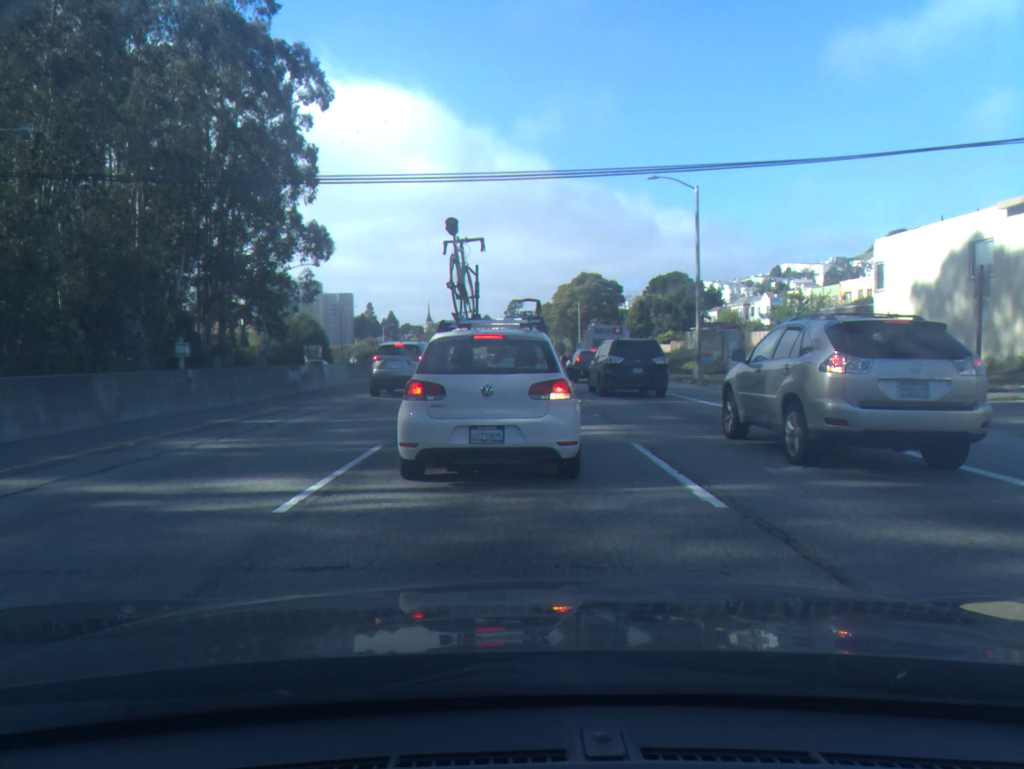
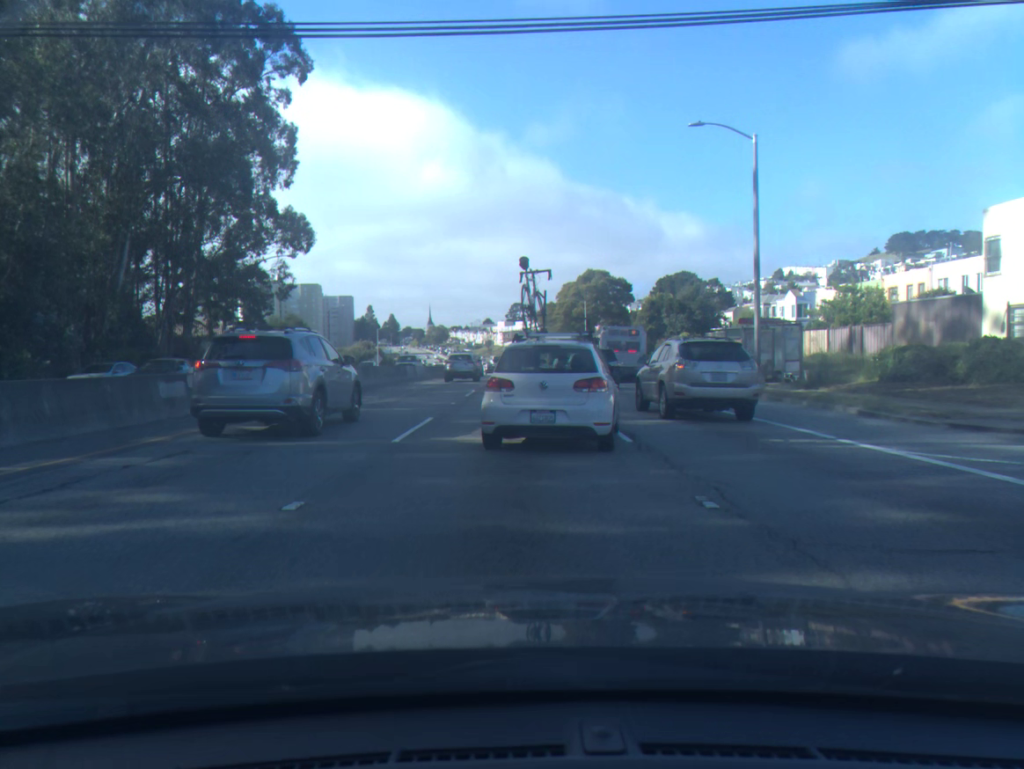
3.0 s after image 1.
(-0.1, +9.4) m; -1°
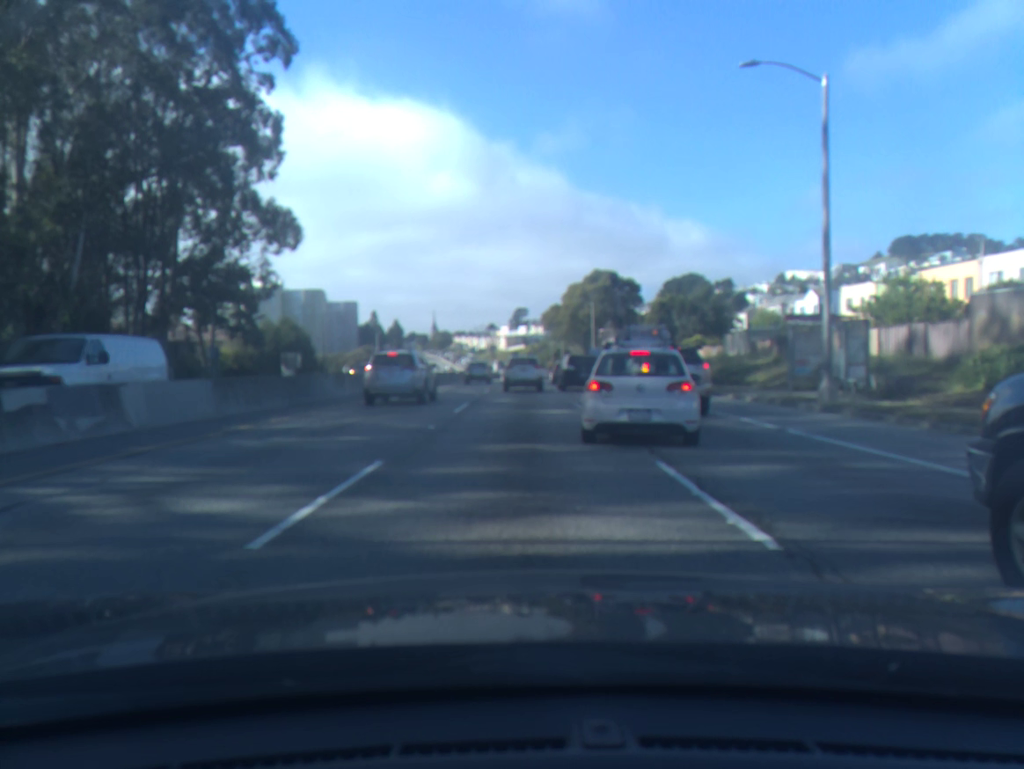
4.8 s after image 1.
(0.0, +6.3) m; 0°
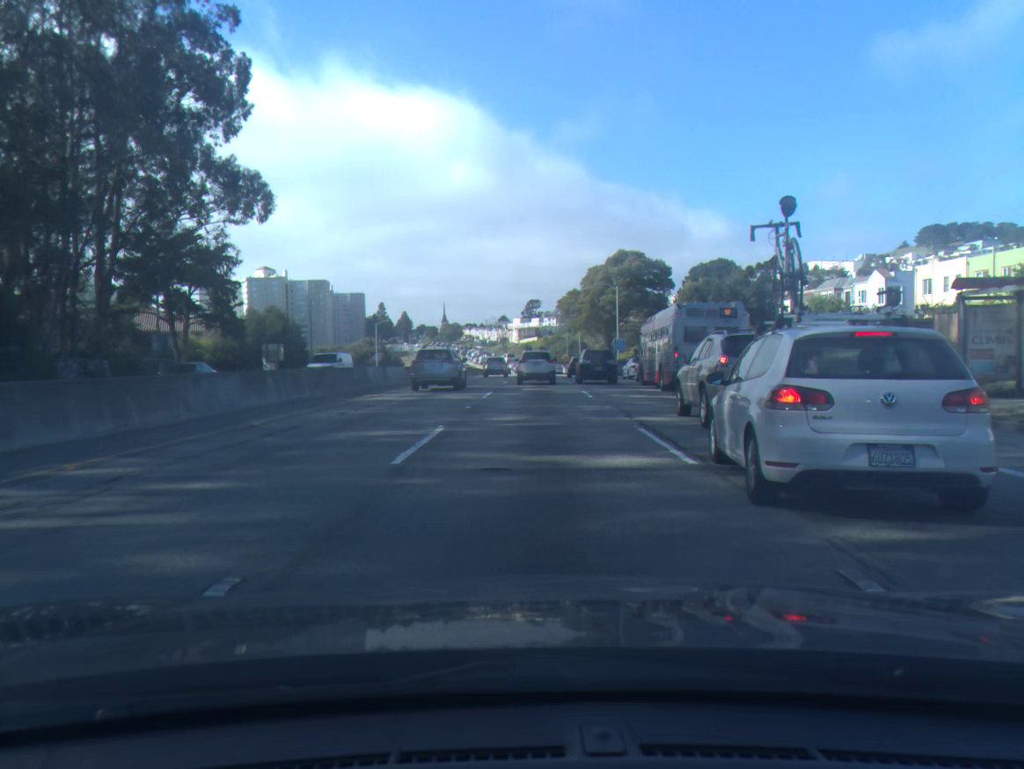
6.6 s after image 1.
(0.0, +10.7) m; -1°
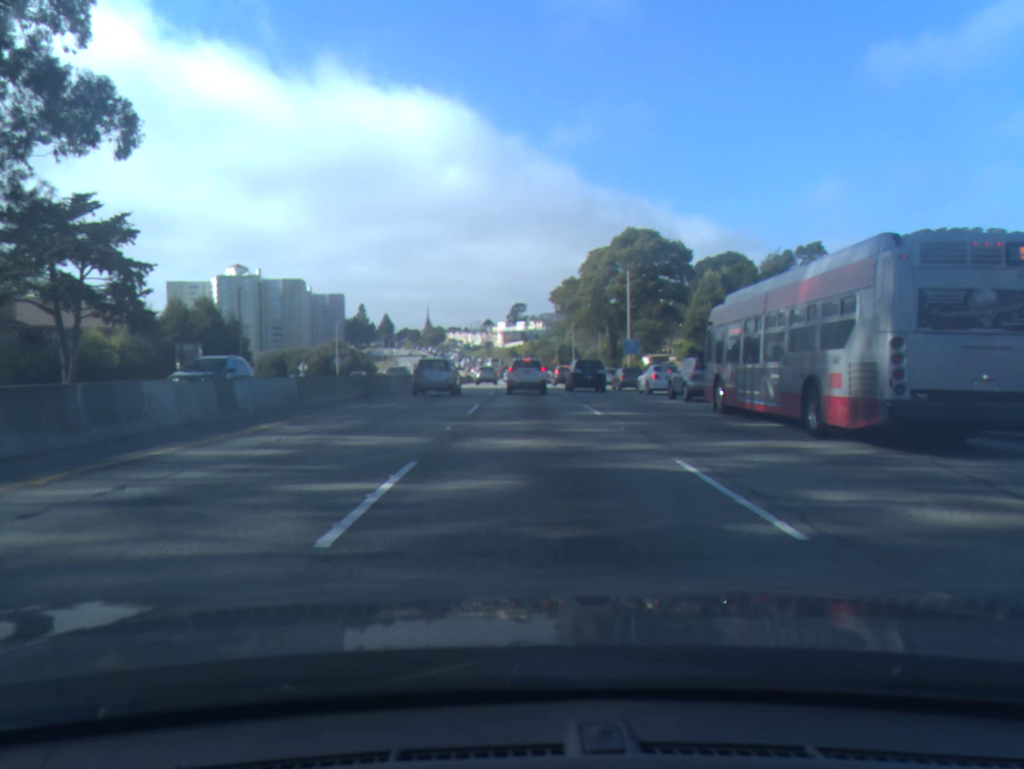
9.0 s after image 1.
(+0.3, +18.5) m; +2°
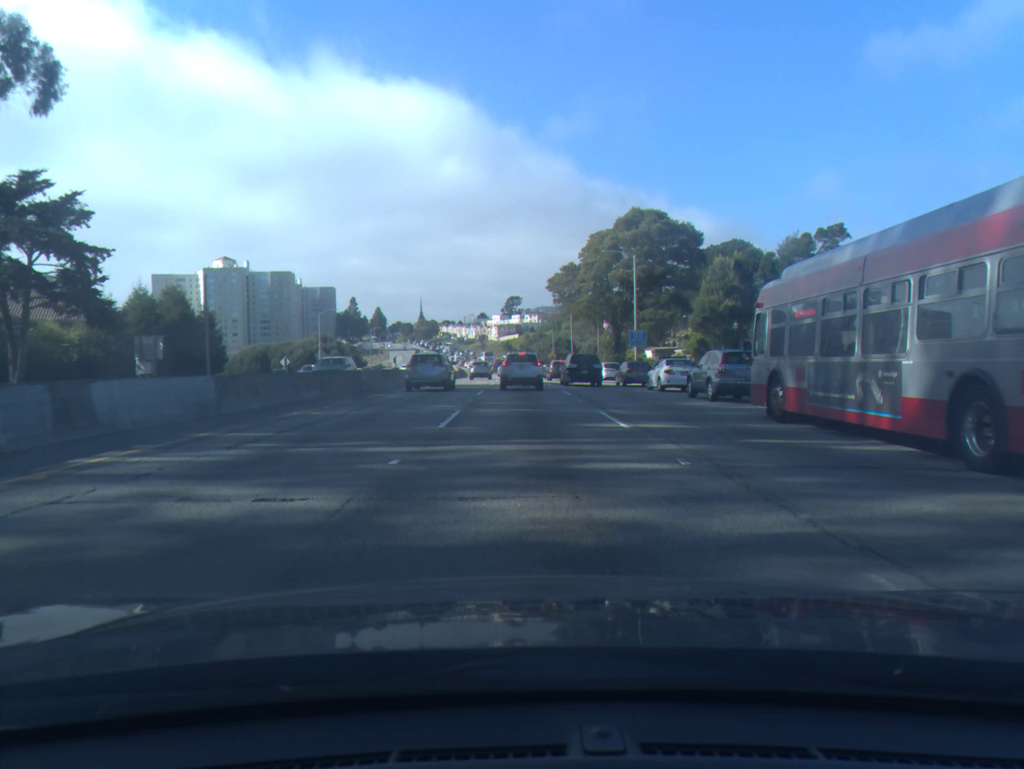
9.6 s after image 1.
(0.0, +5.8) m; 0°
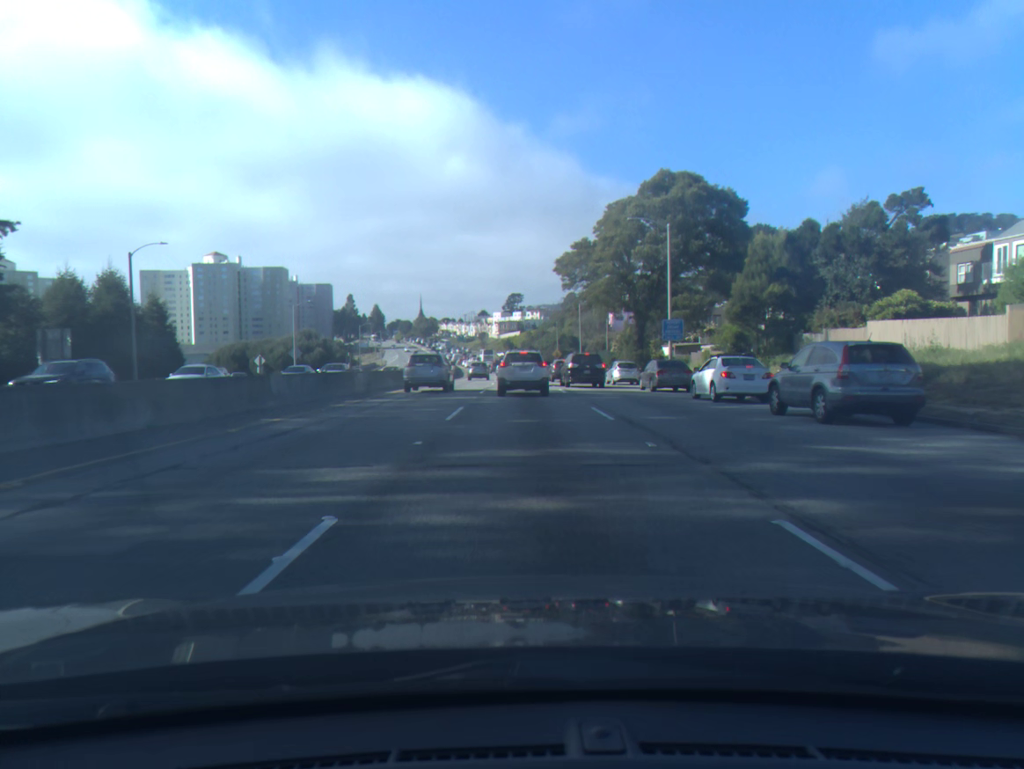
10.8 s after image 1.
(0.0, +12.5) m; 0°
